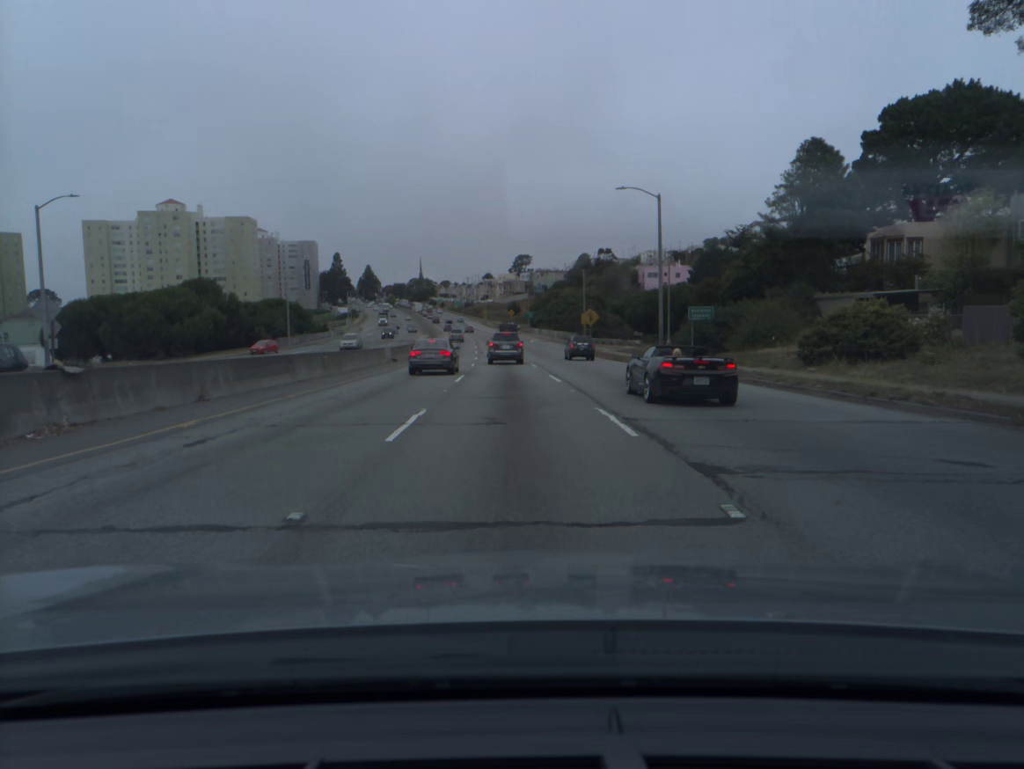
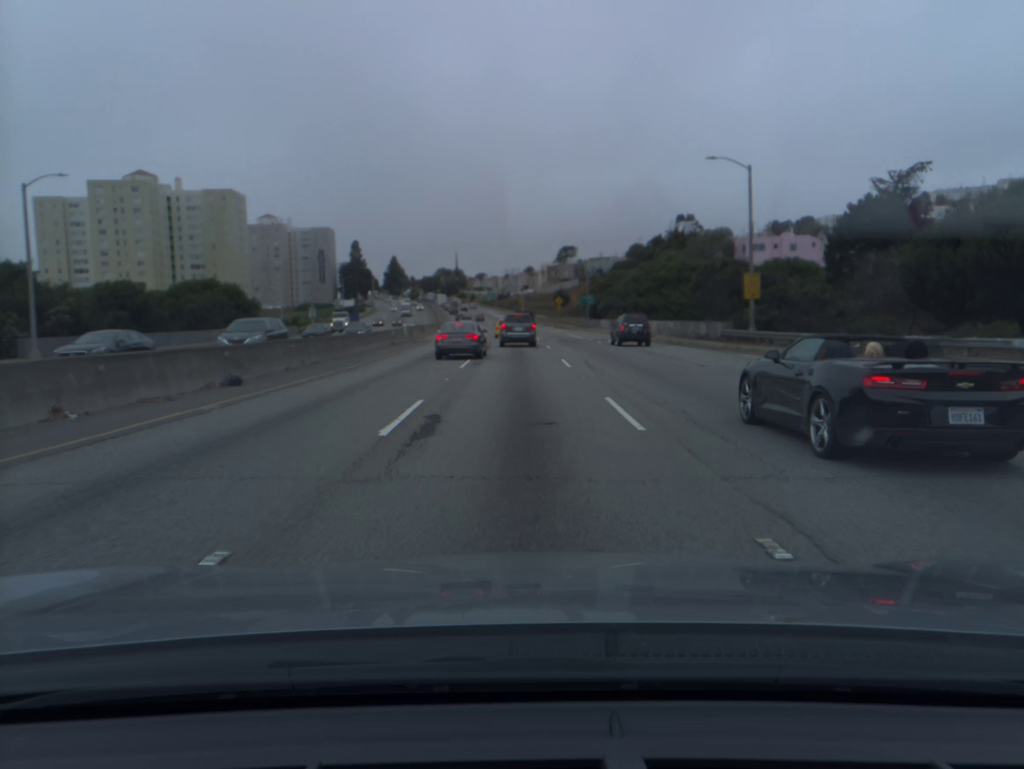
(-1.8, +60.0) m; -3°
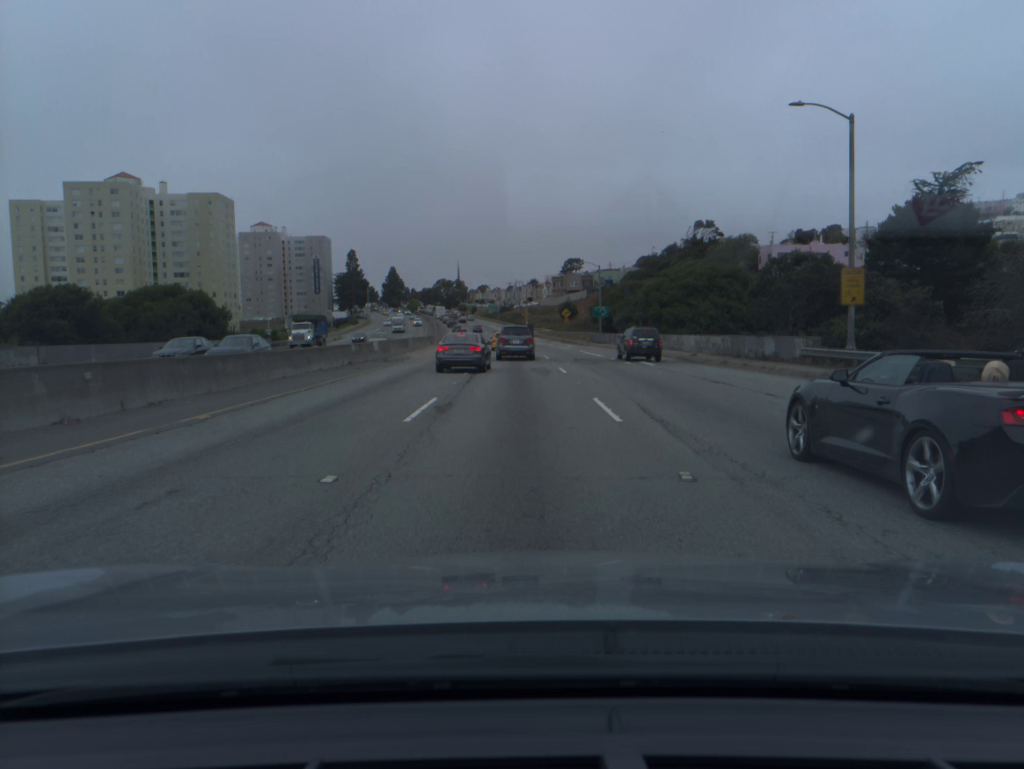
(-0.1, +12.0) m; 0°
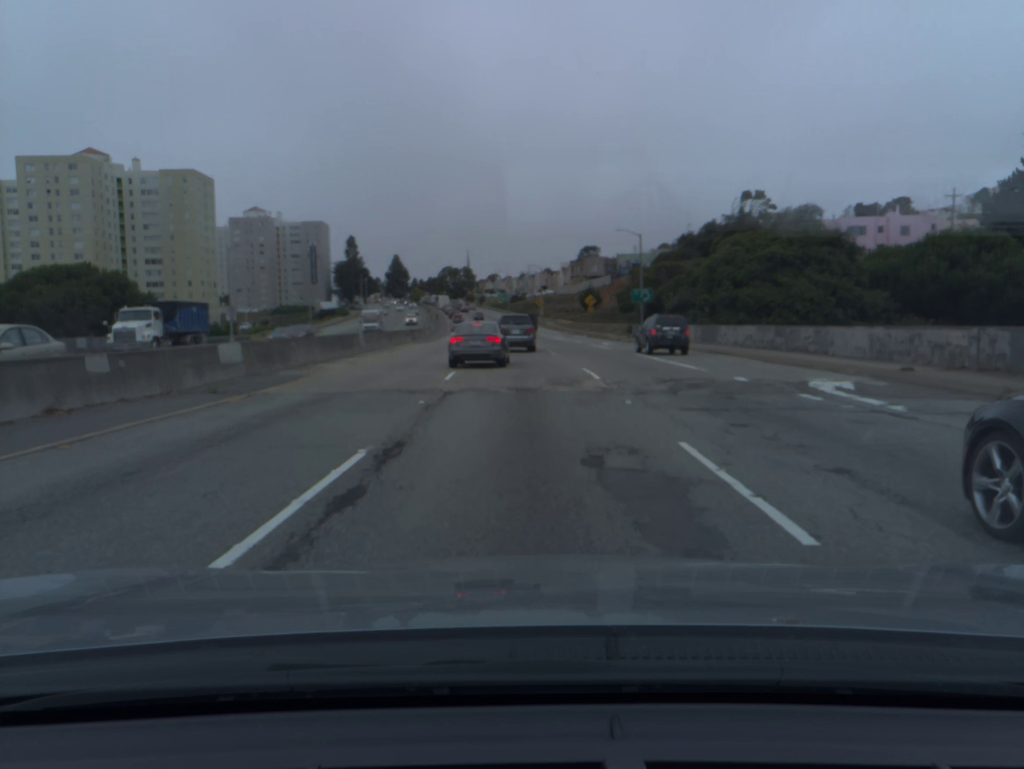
(-0.1, +23.0) m; -1°
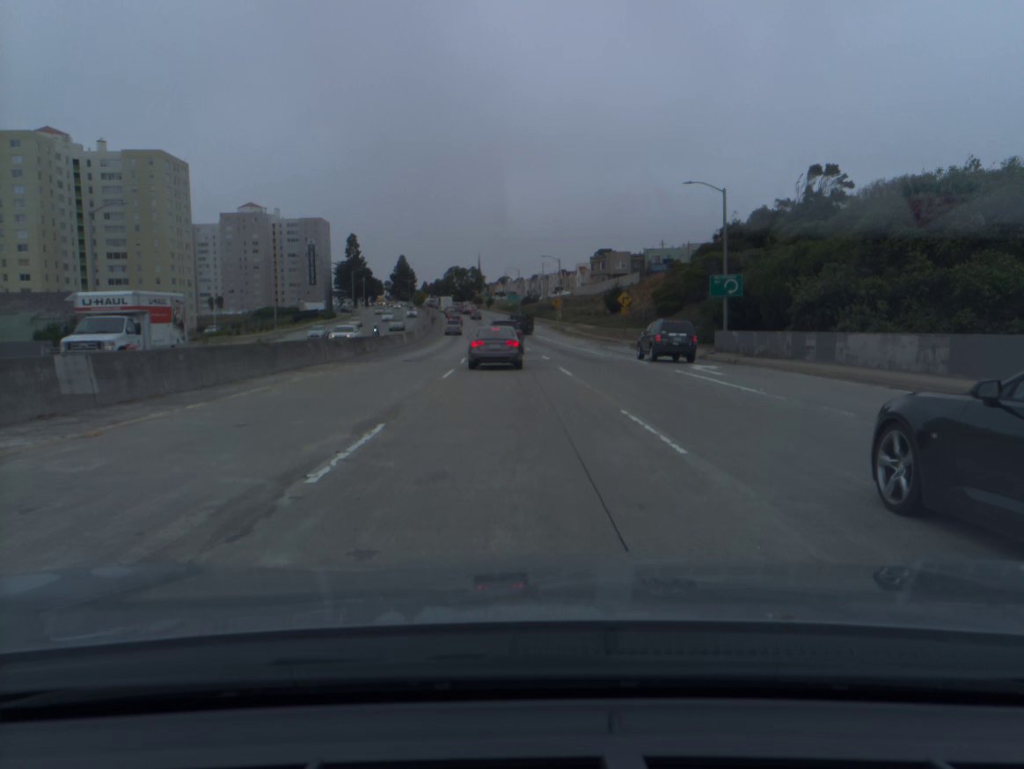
(-0.1, +27.4) m; -1°
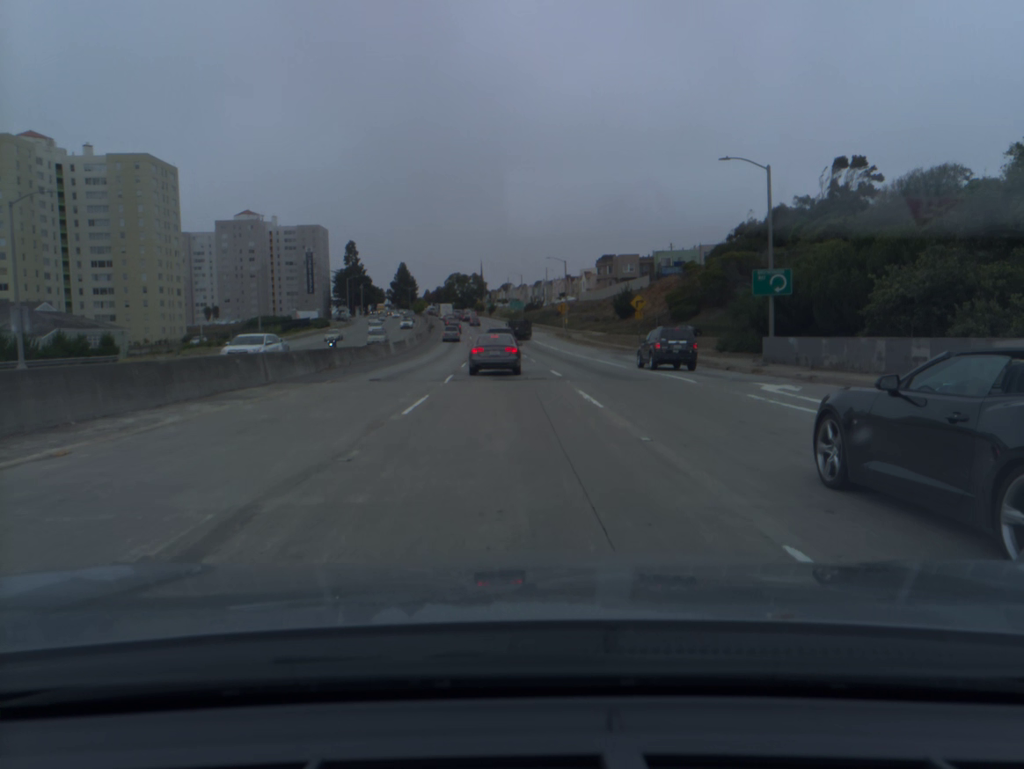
(0.0, +8.0) m; 0°
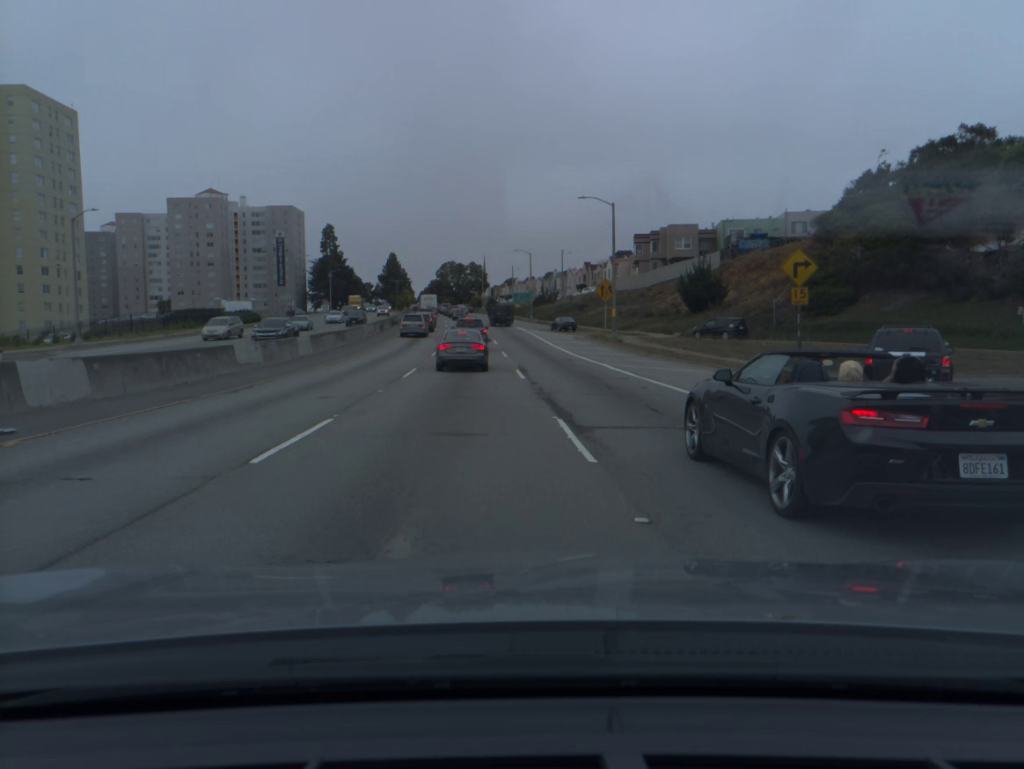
(-0.7, +41.6) m; -1°
